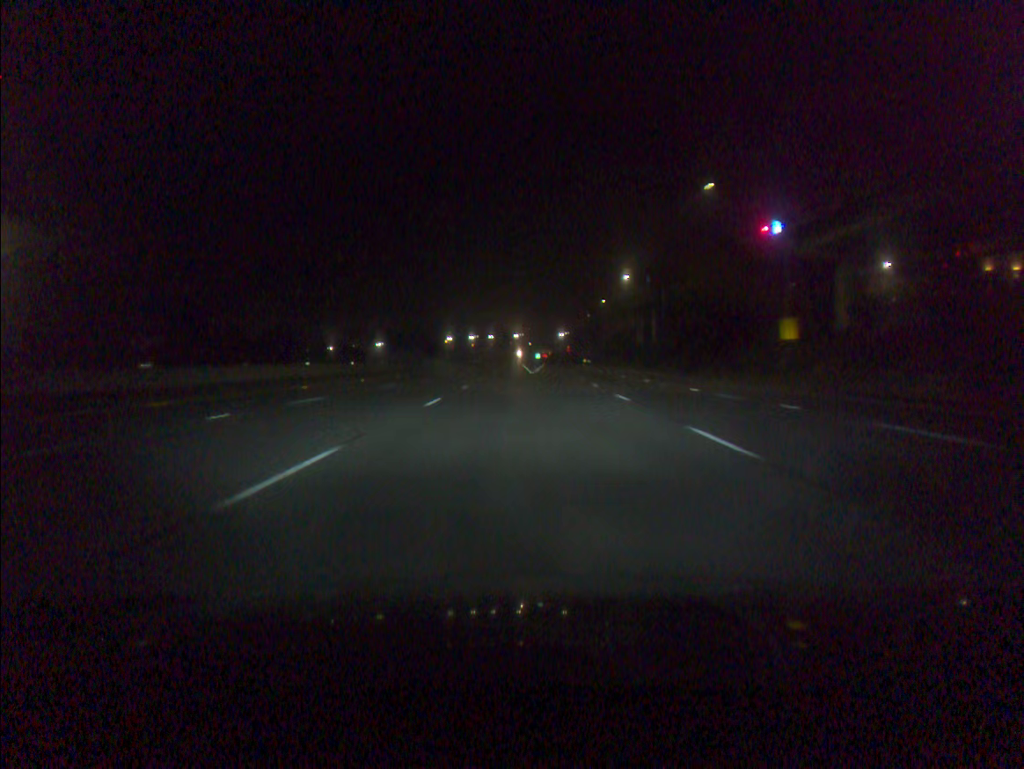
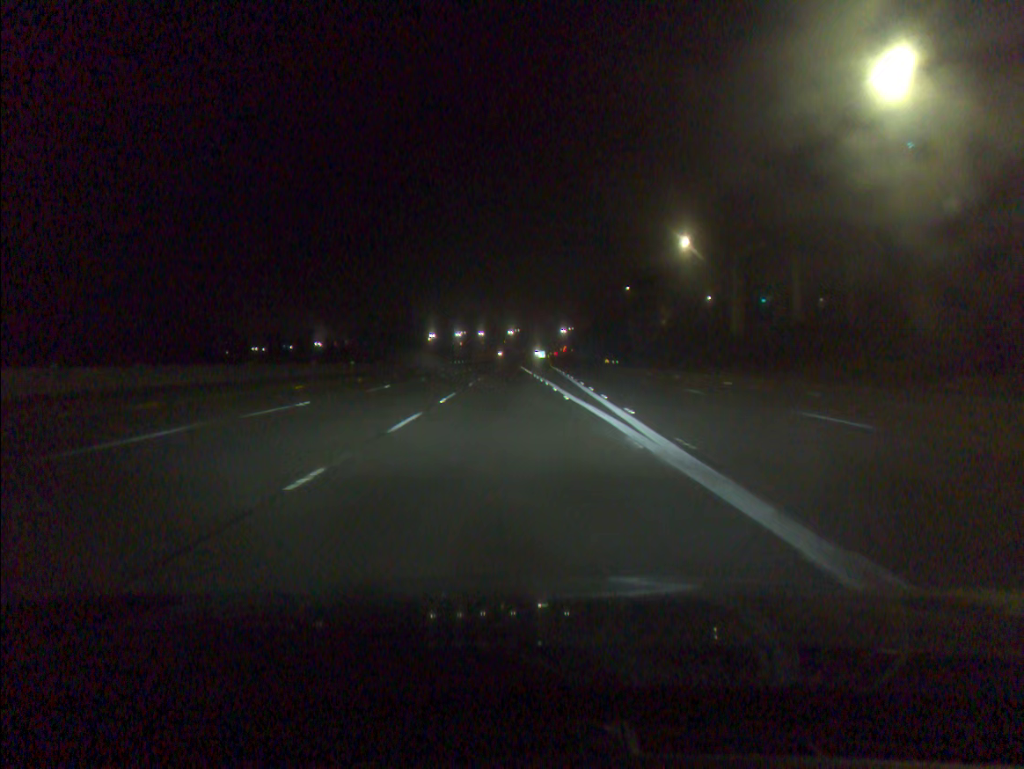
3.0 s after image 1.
(-0.5, +78.4) m; 0°
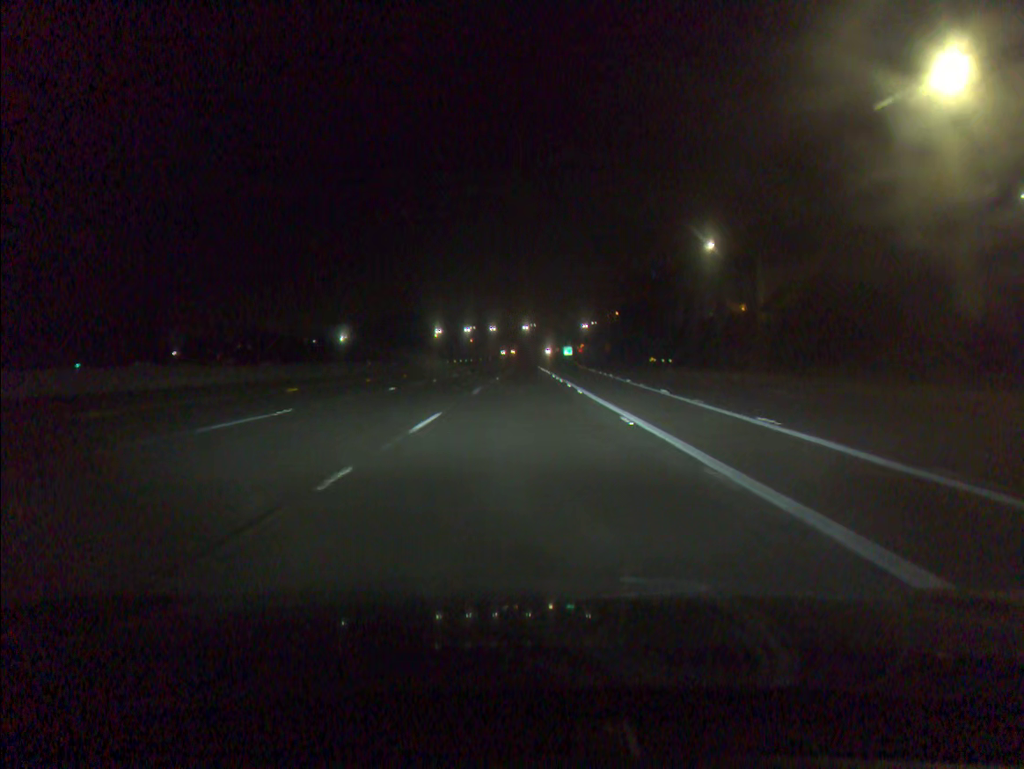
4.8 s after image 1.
(-0.5, +46.9) m; -1°
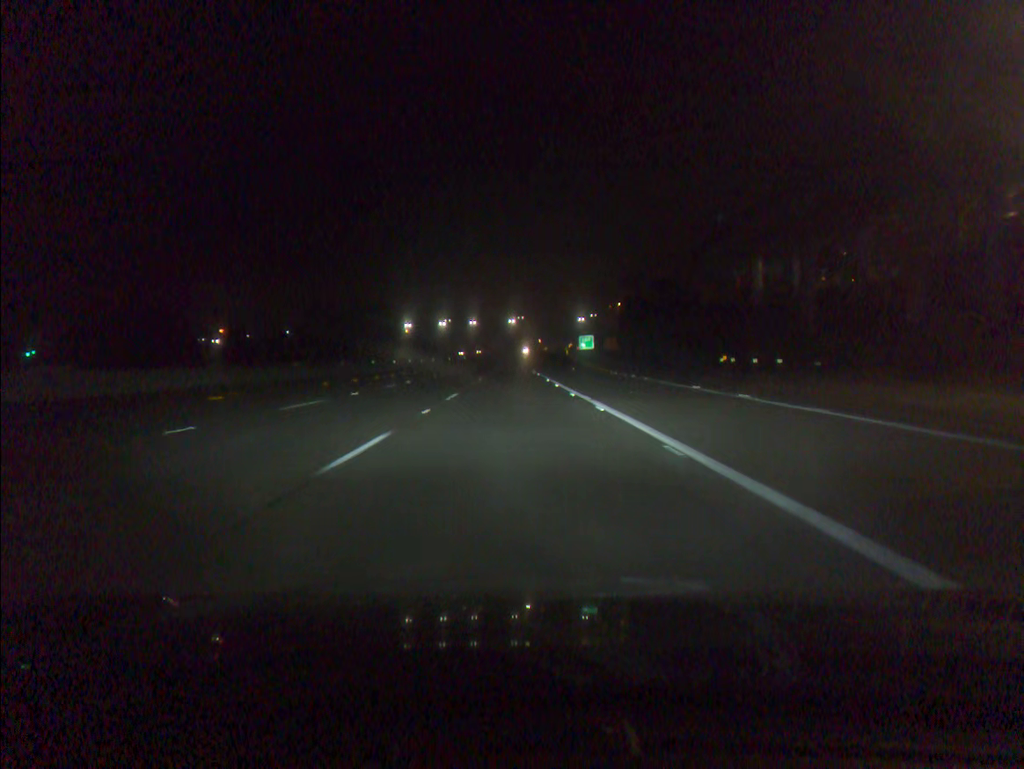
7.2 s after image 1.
(+0.6, +62.5) m; +1°
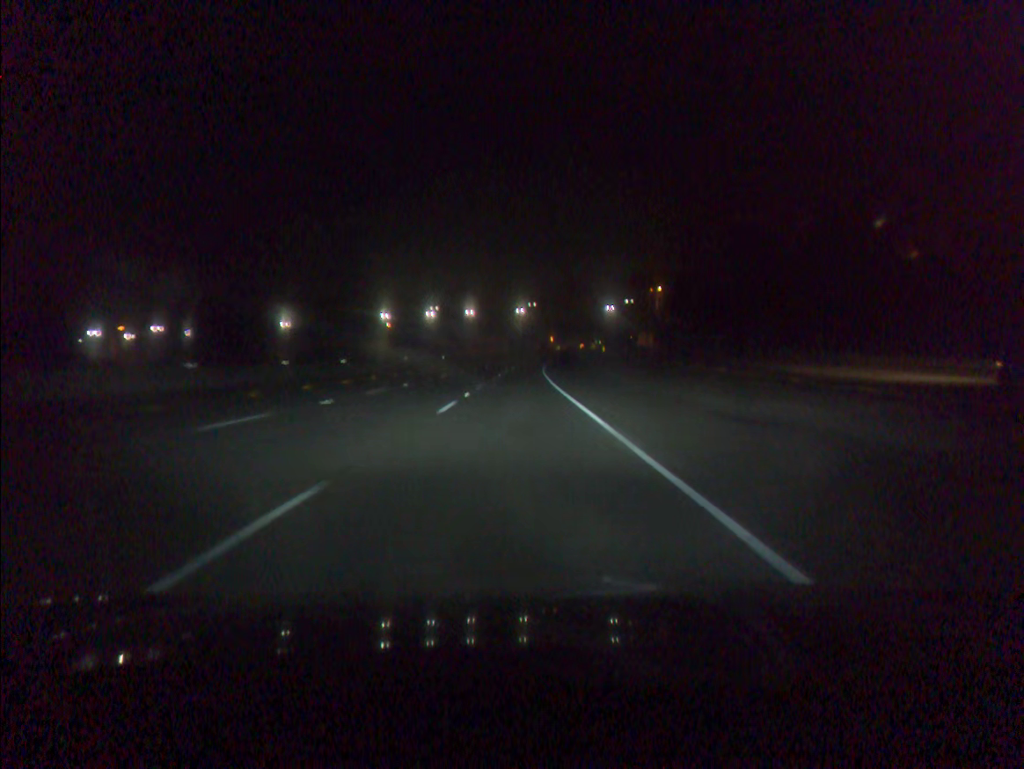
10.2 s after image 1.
(-0.7, +78.3) m; -1°
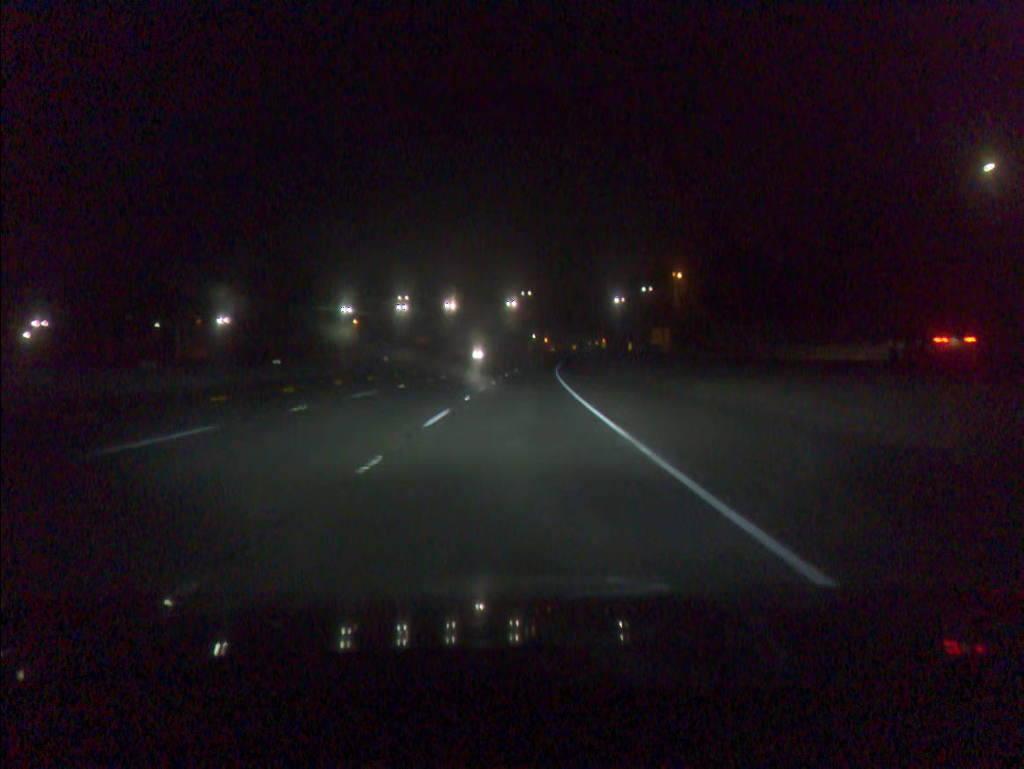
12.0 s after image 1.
(+0.2, +47.0) m; +1°
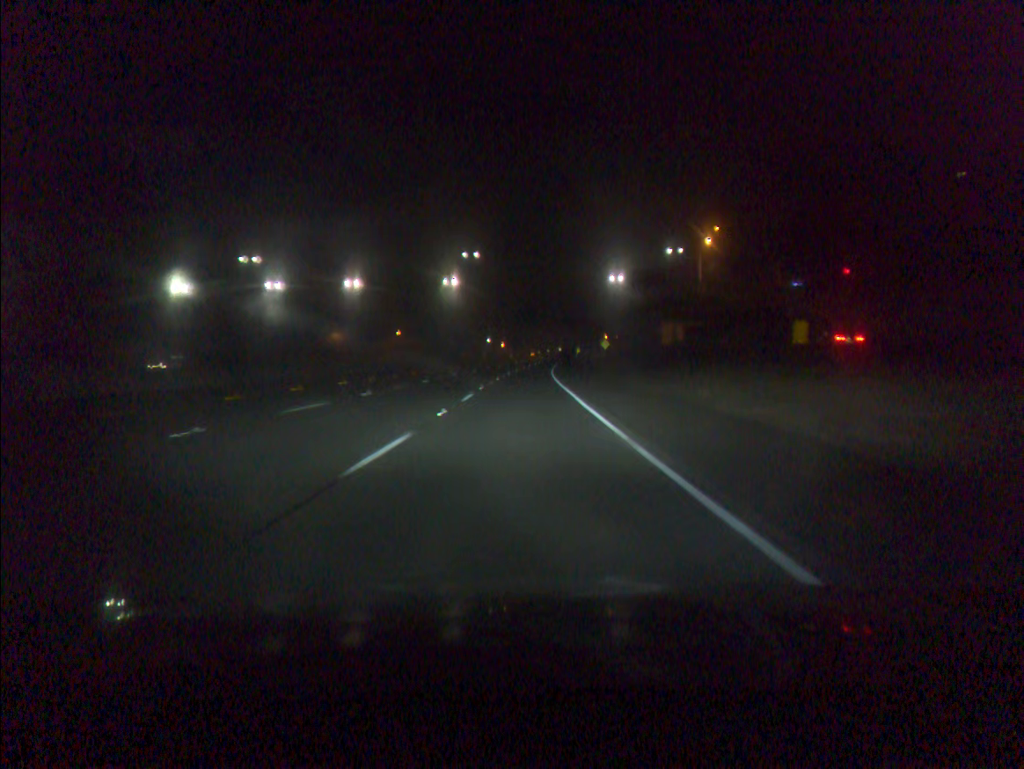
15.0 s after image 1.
(+2.2, +78.1) m; +3°
